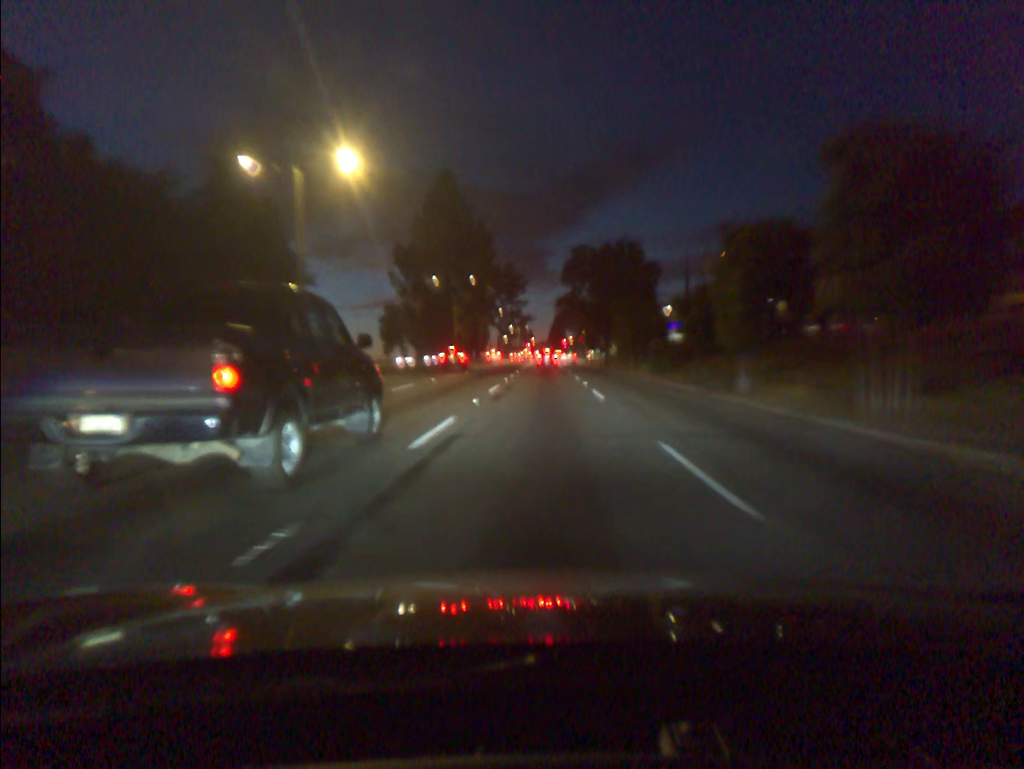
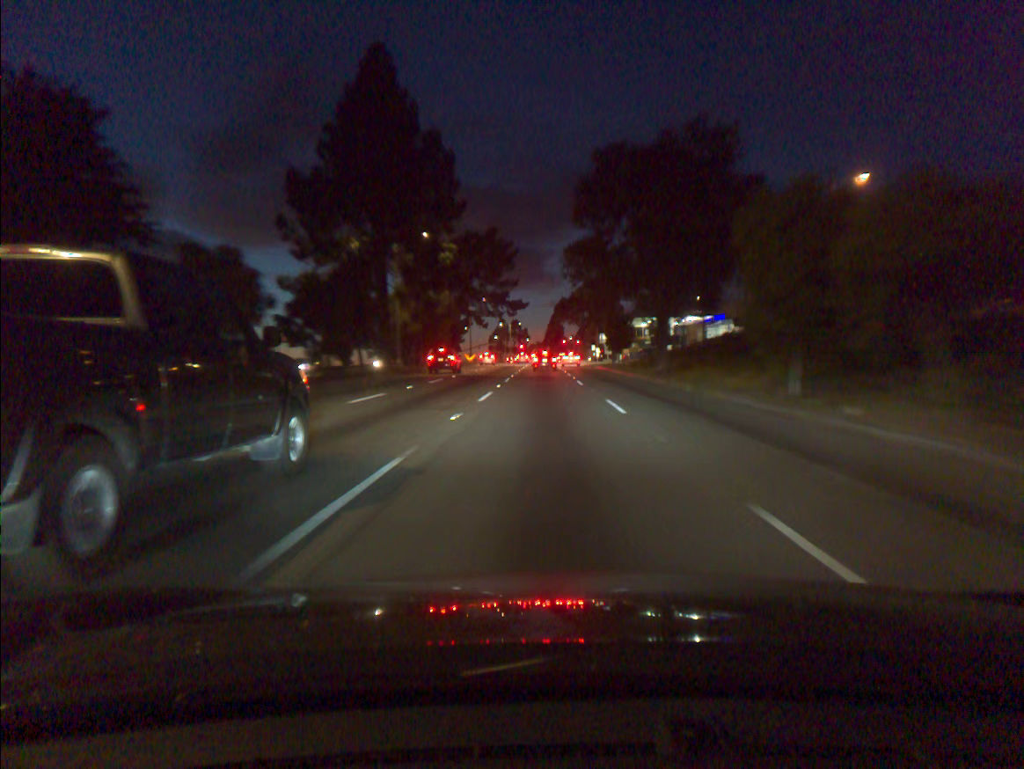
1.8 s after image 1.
(0.0, +34.5) m; 0°
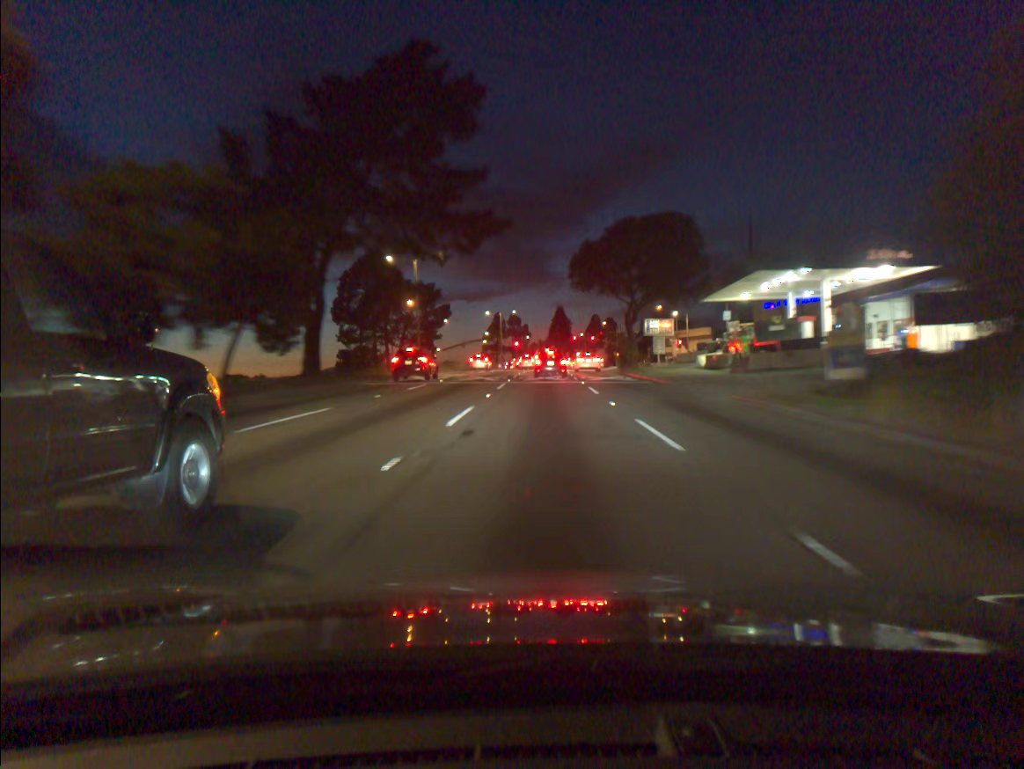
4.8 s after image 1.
(-0.1, +50.6) m; 0°
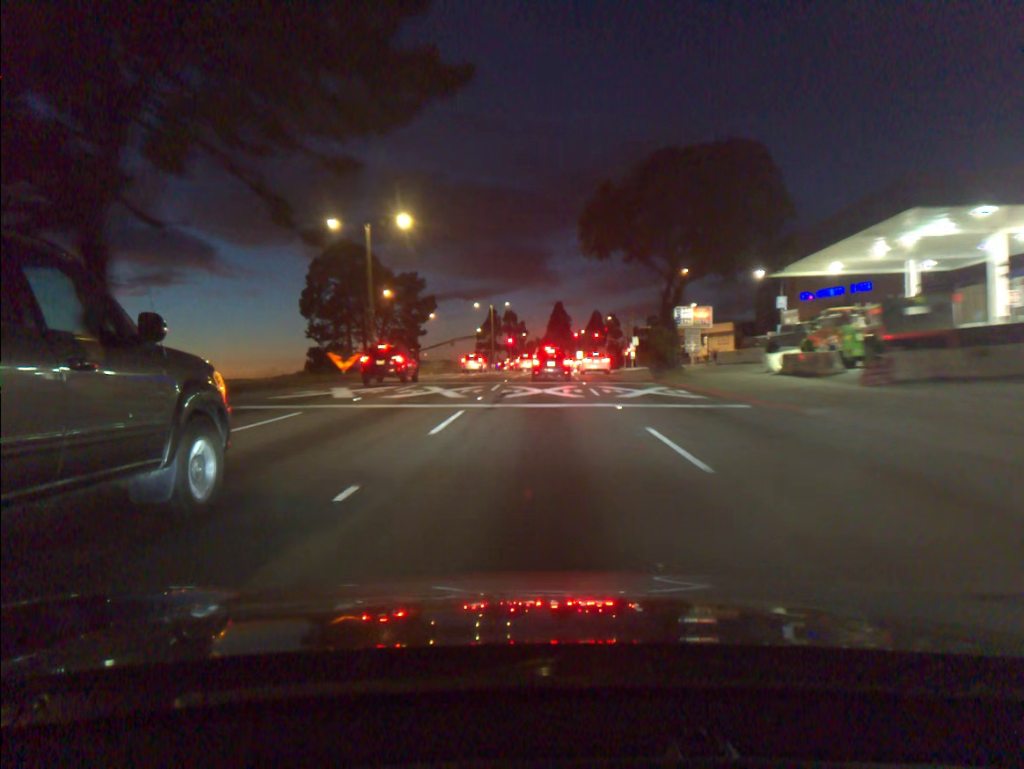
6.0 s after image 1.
(0.0, +16.8) m; 0°
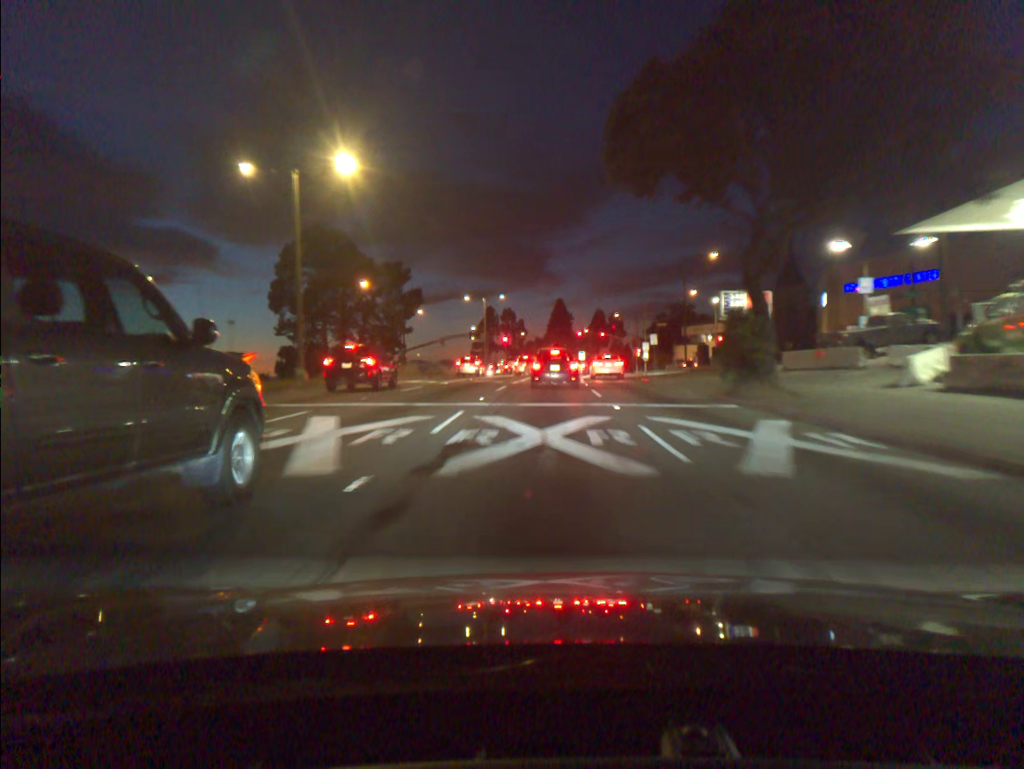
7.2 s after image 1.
(0.0, +14.2) m; 0°
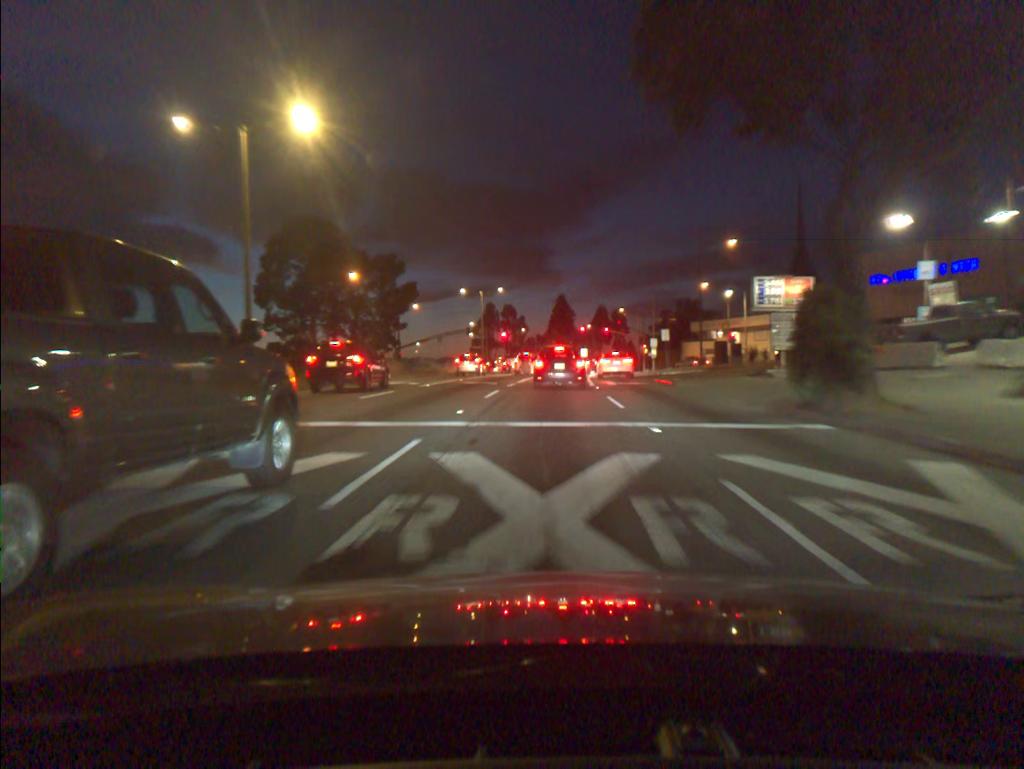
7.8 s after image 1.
(0.0, +6.1) m; 0°
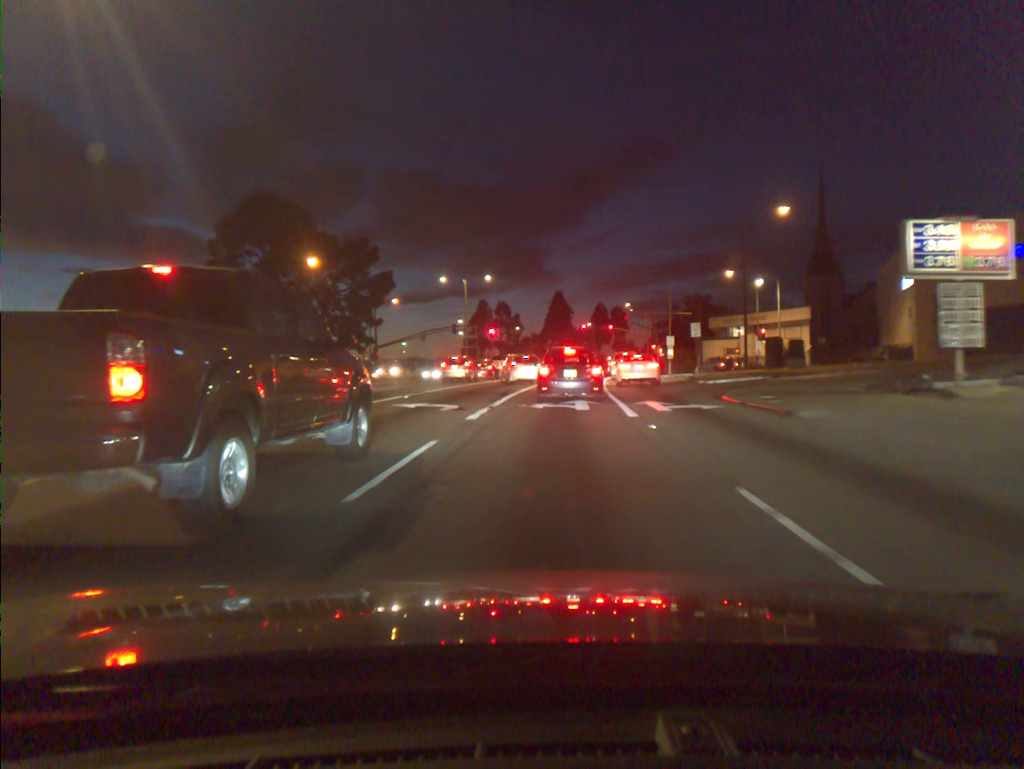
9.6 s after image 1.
(0.0, +14.8) m; 0°
